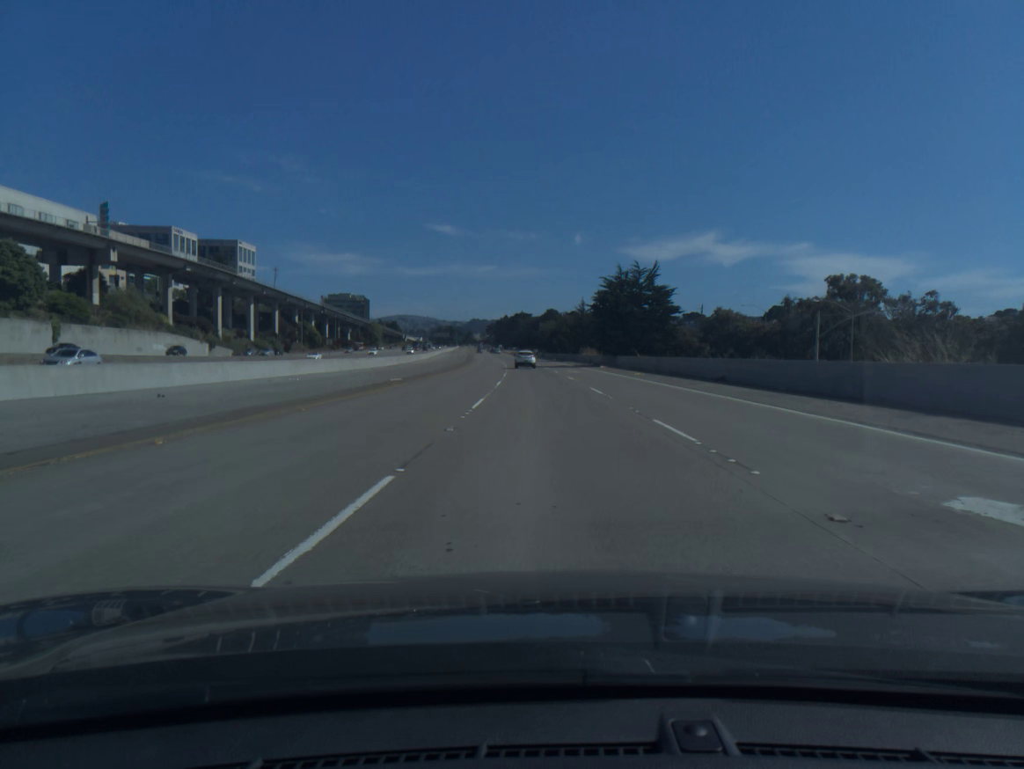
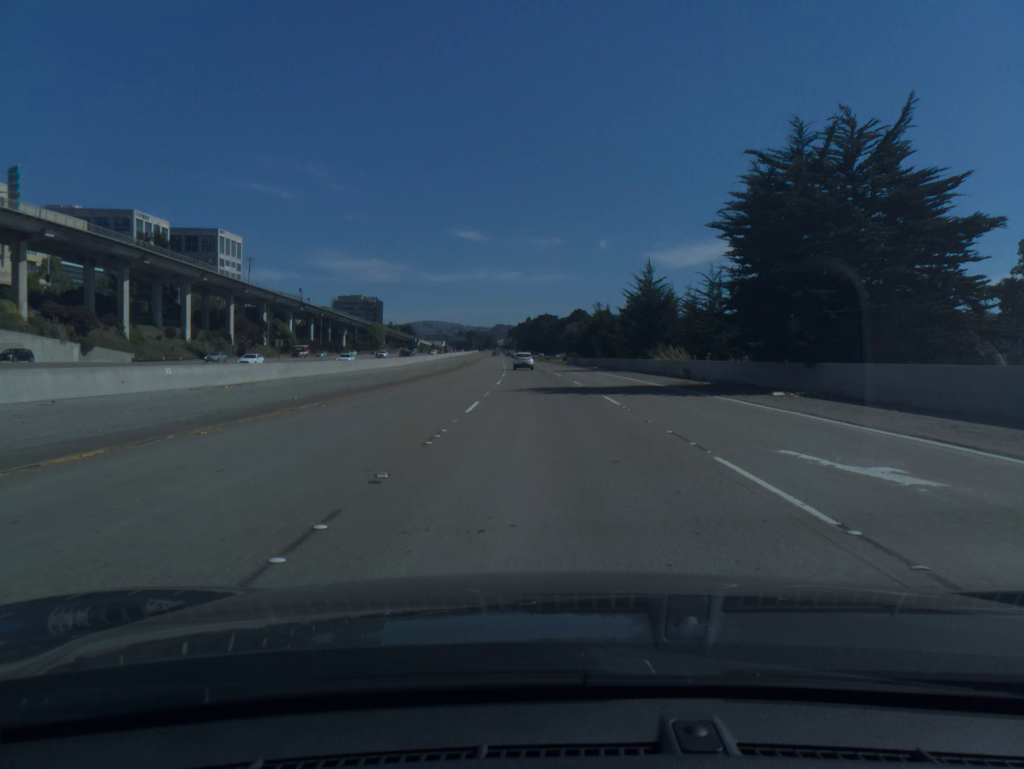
(-0.7, +48.9) m; -2°
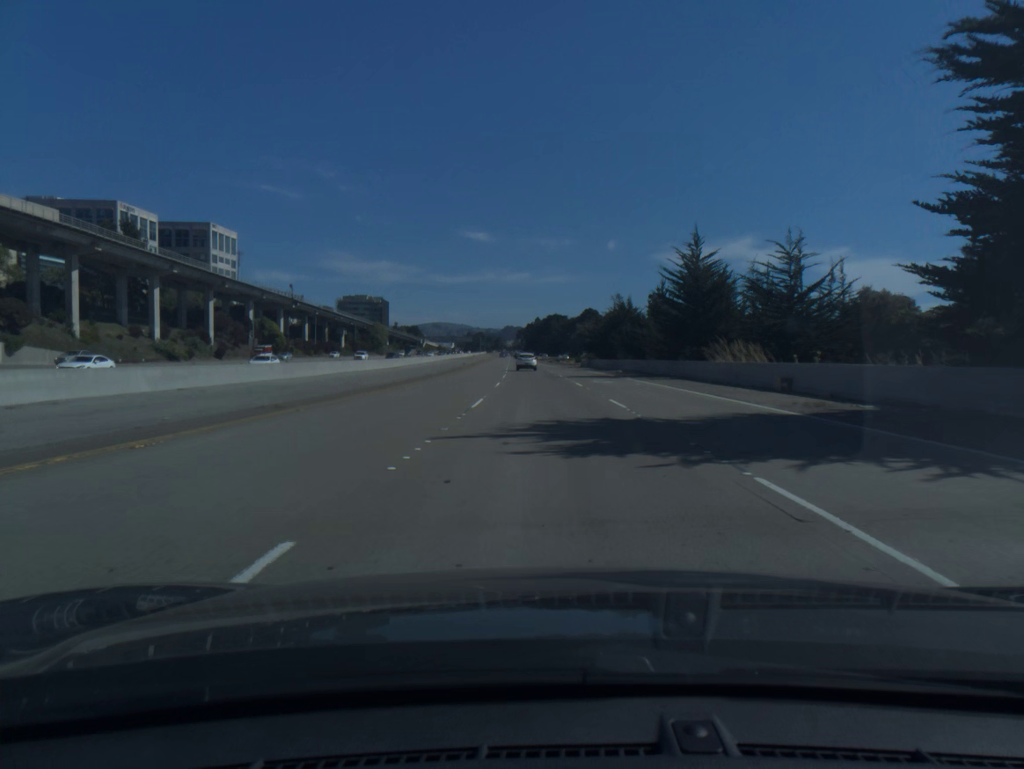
(-0.1, +16.4) m; -1°
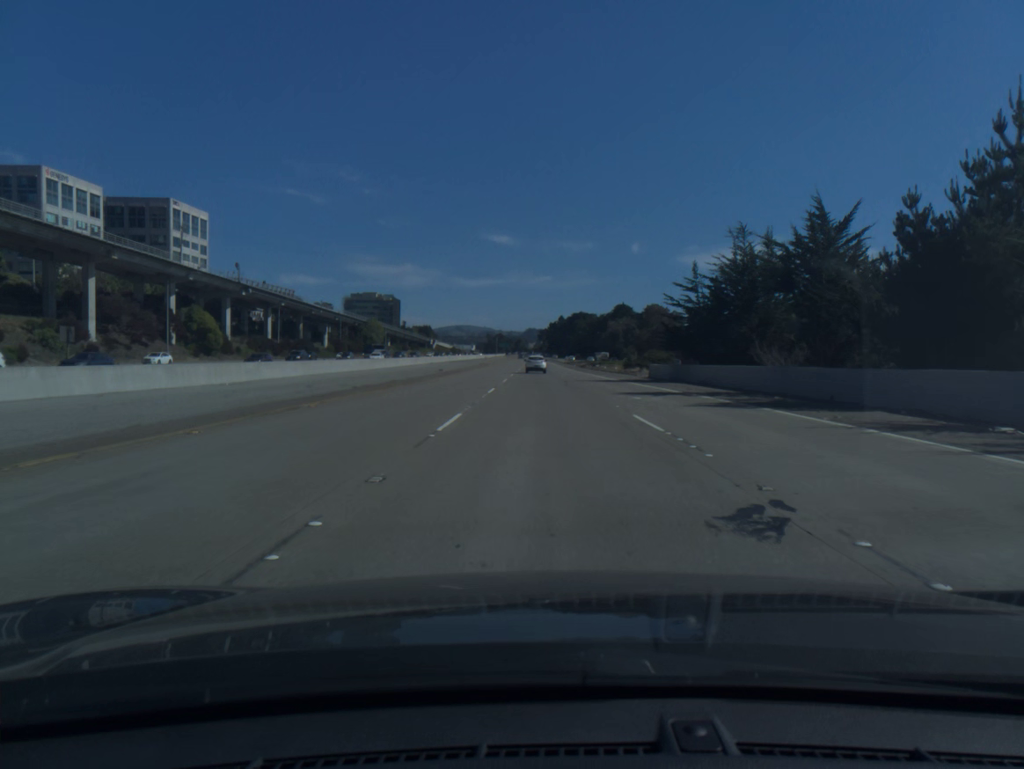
(-0.8, +49.2) m; -2°
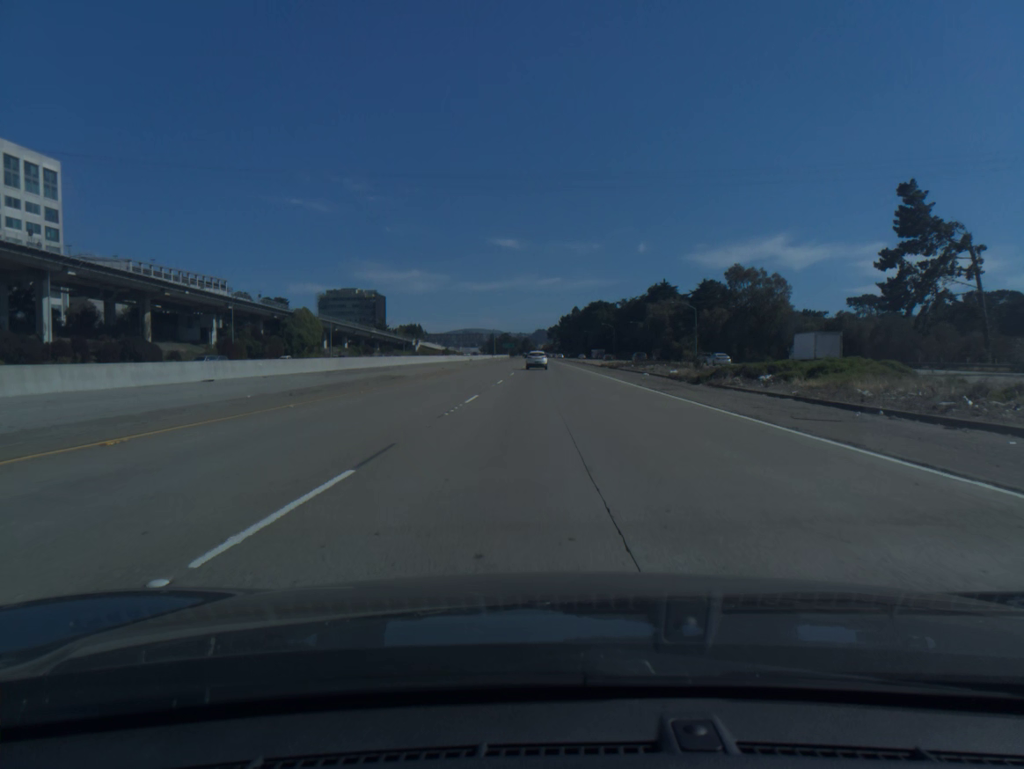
(-0.4, +81.8) m; -1°
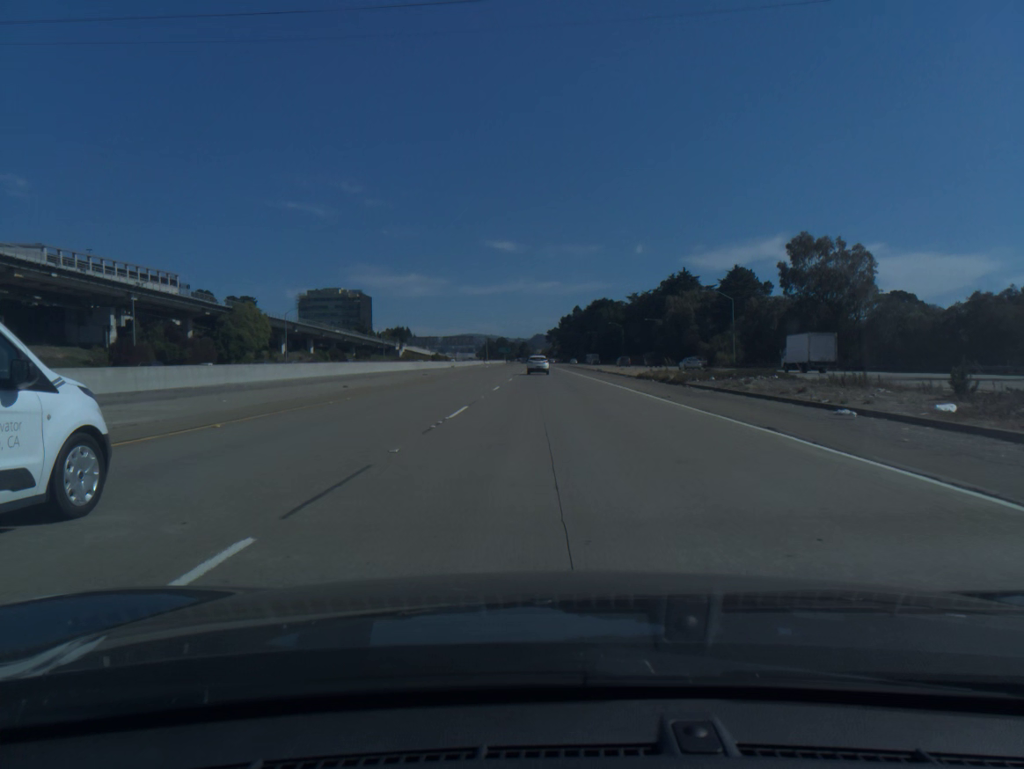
(-0.1, +32.6) m; 0°
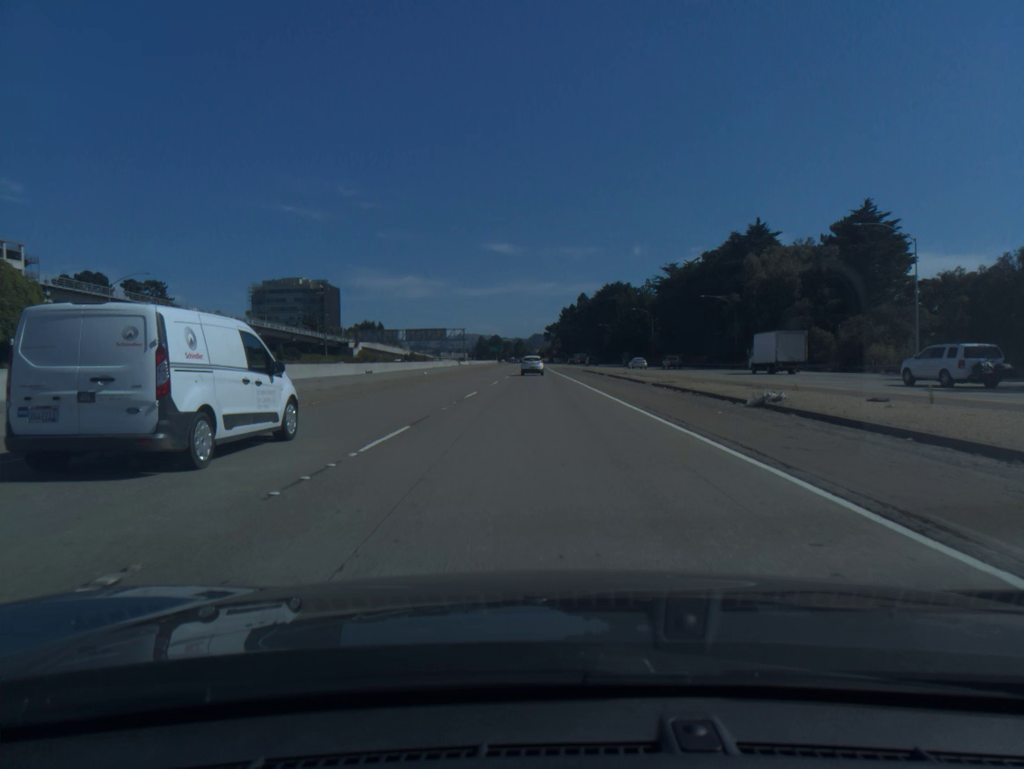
(+0.5, +64.8) m; 0°
